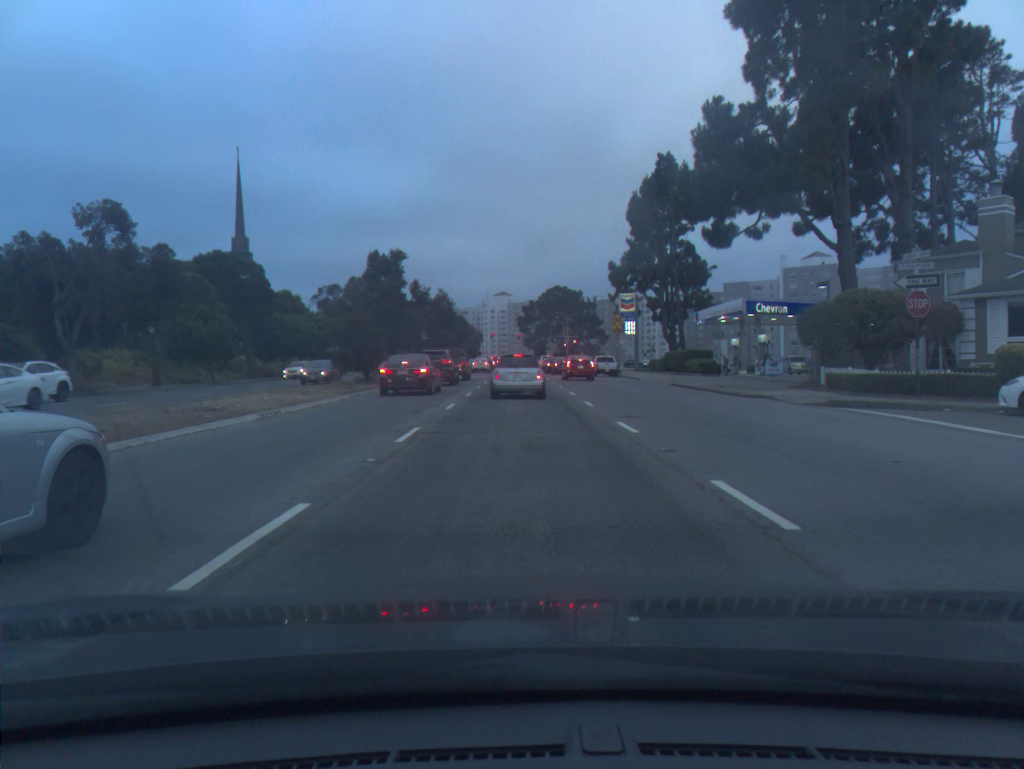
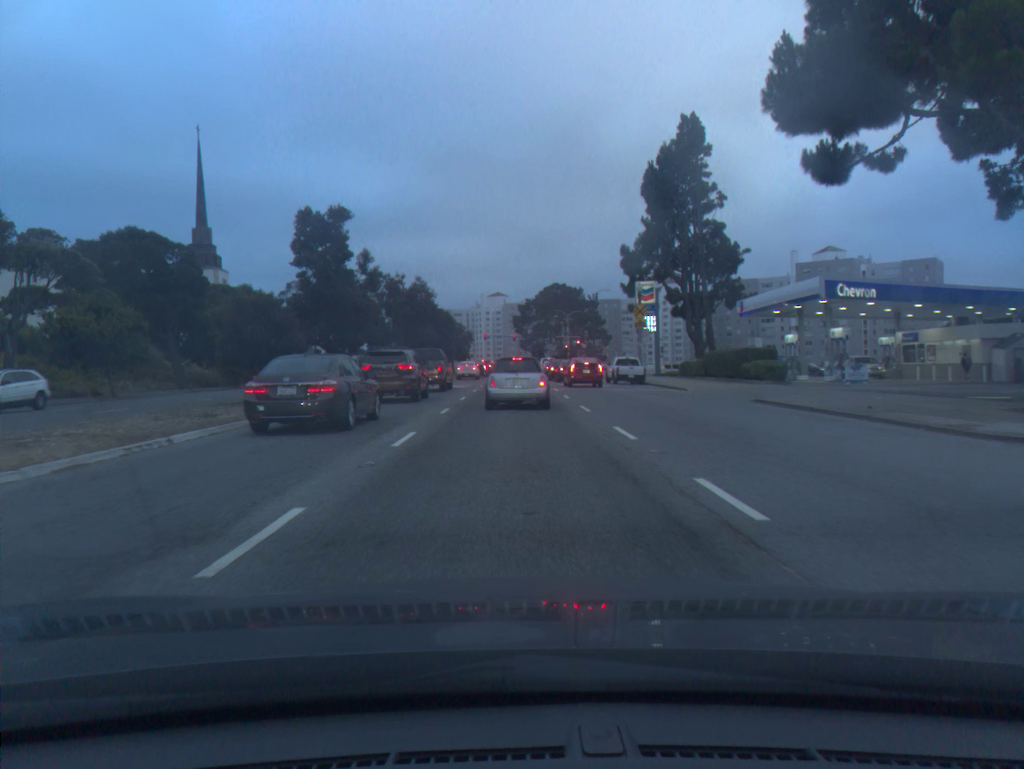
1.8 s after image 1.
(0.0, +14.5) m; 0°
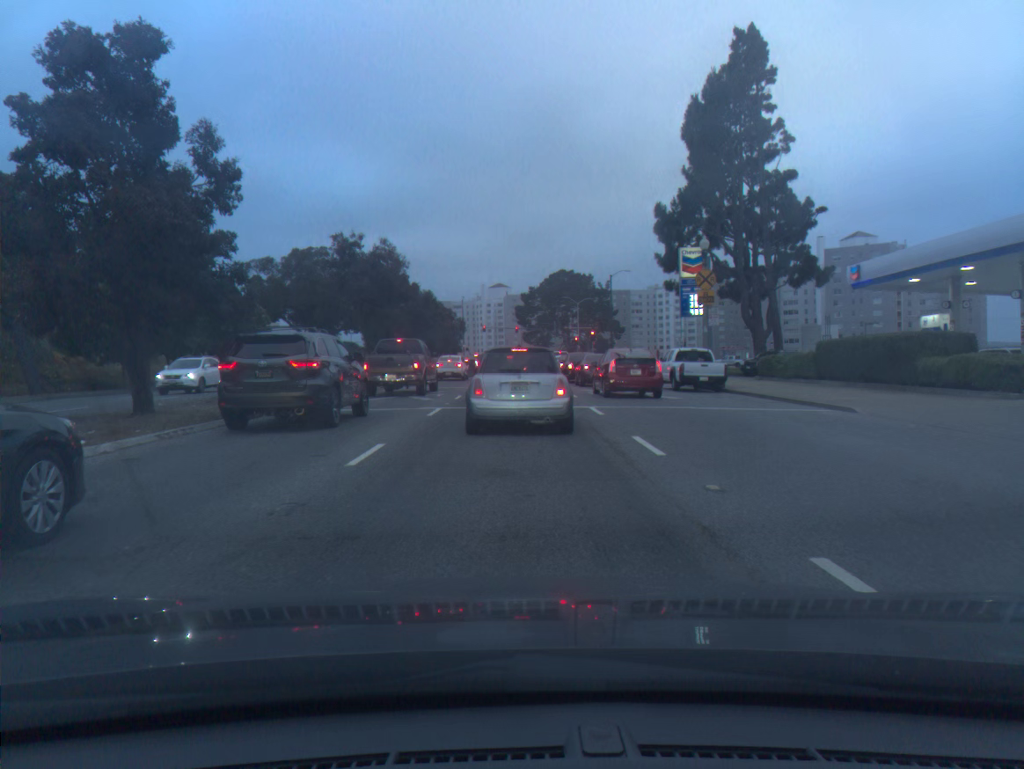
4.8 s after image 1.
(-0.1, +17.6) m; -1°
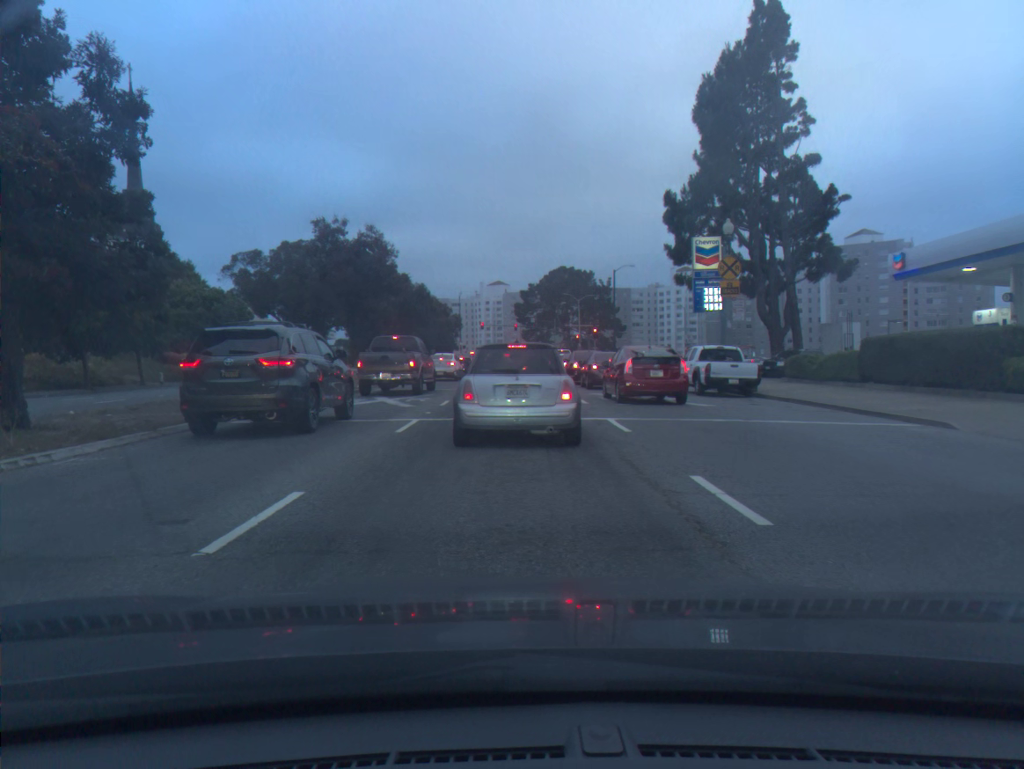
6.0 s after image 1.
(0.0, +4.2) m; 0°
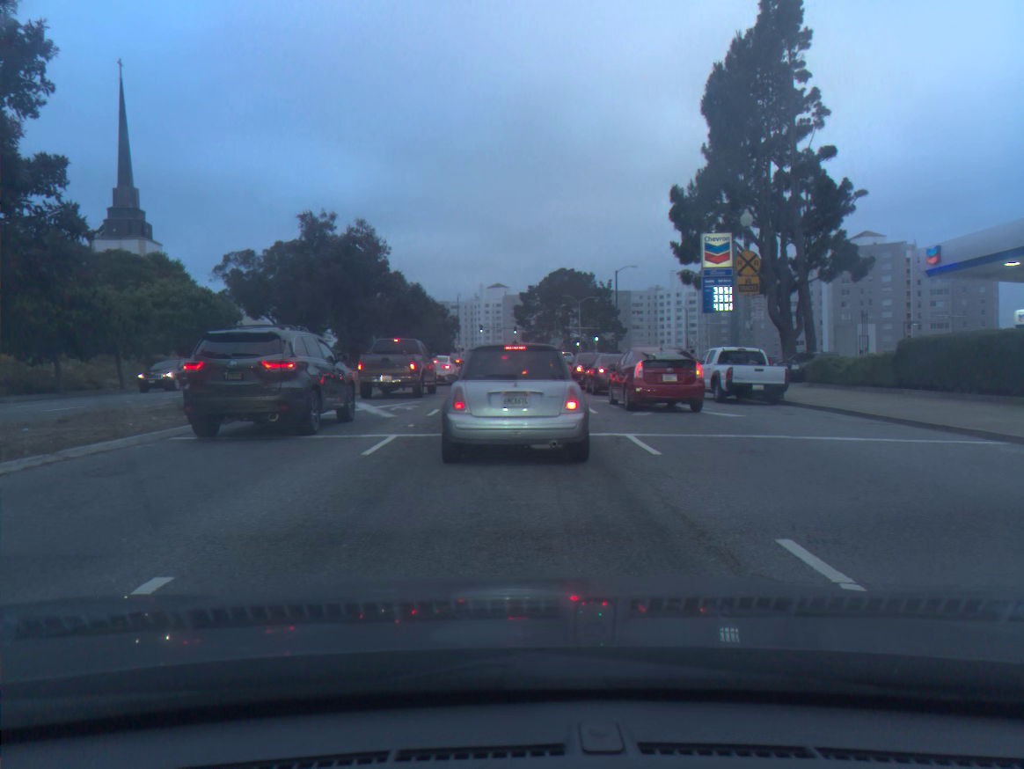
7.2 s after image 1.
(0.0, +2.7) m; +1°
